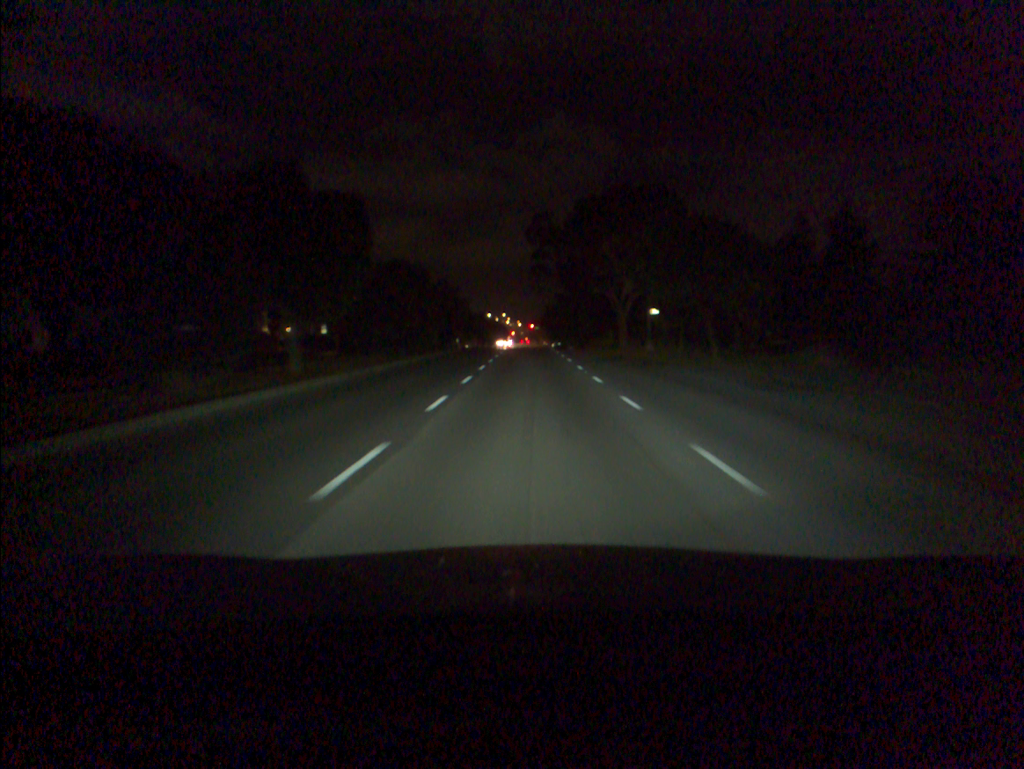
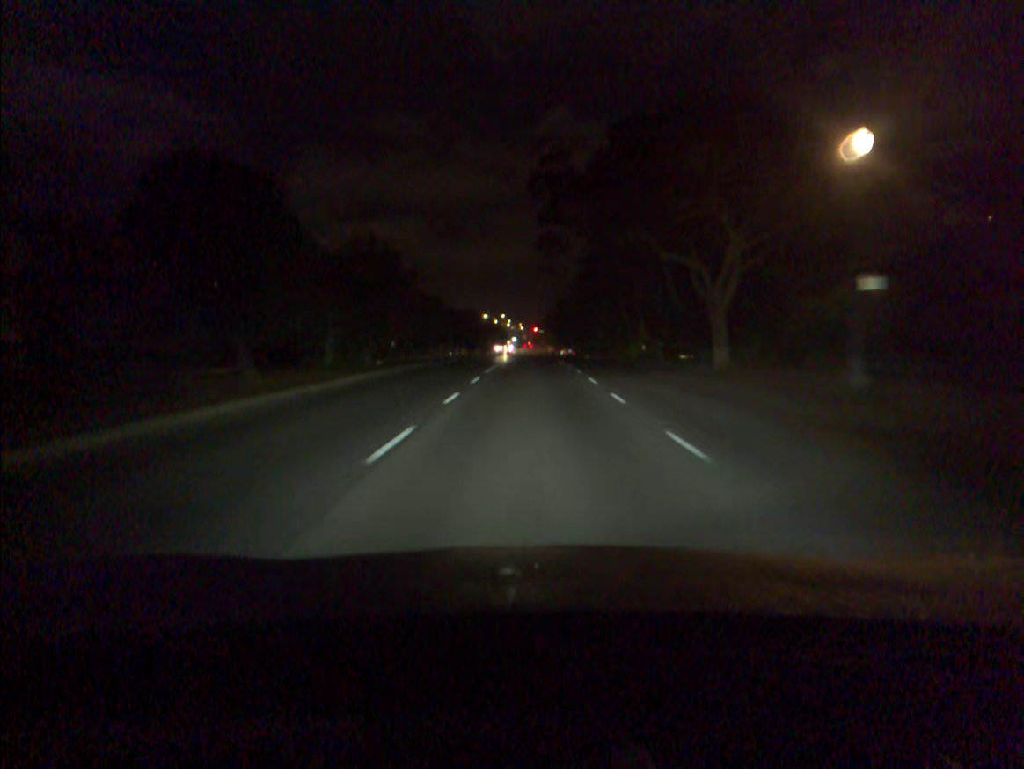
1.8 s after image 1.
(0.0, +33.7) m; 0°
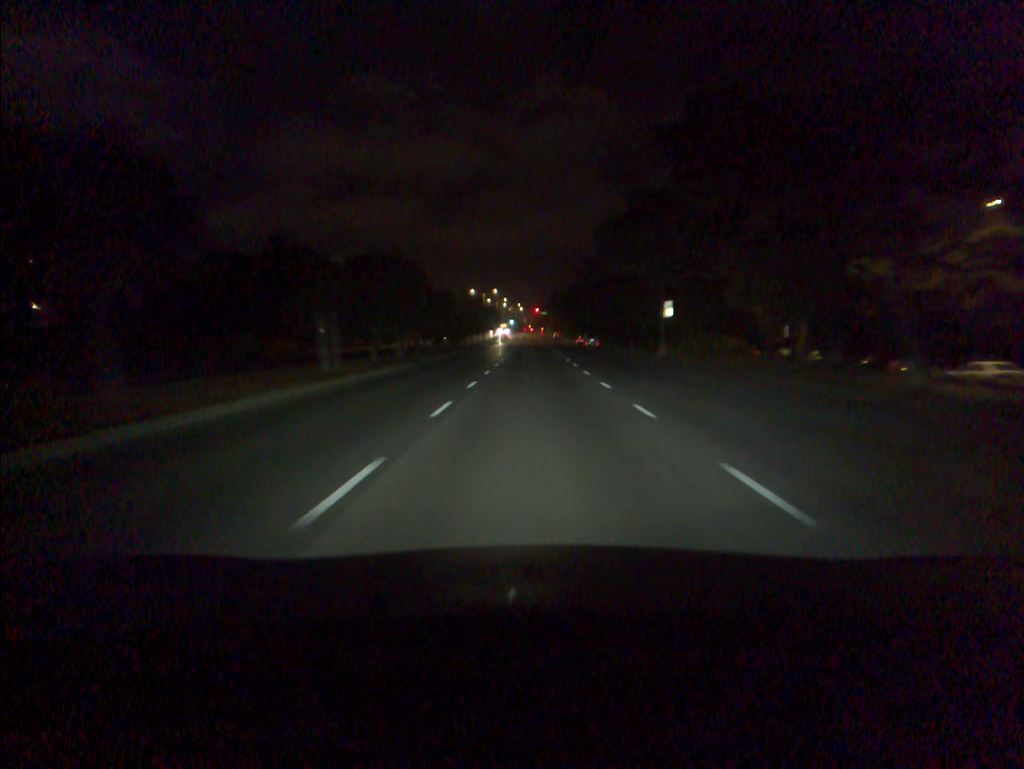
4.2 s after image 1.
(-0.1, +45.7) m; 0°
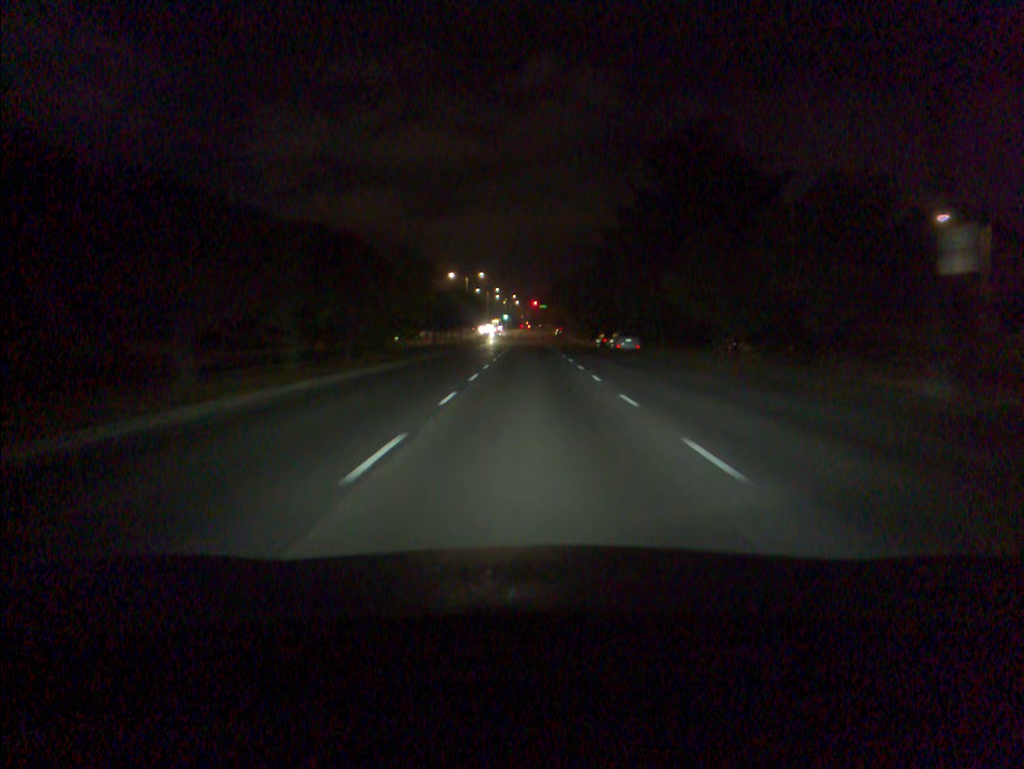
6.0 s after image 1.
(+0.1, +34.7) m; 0°
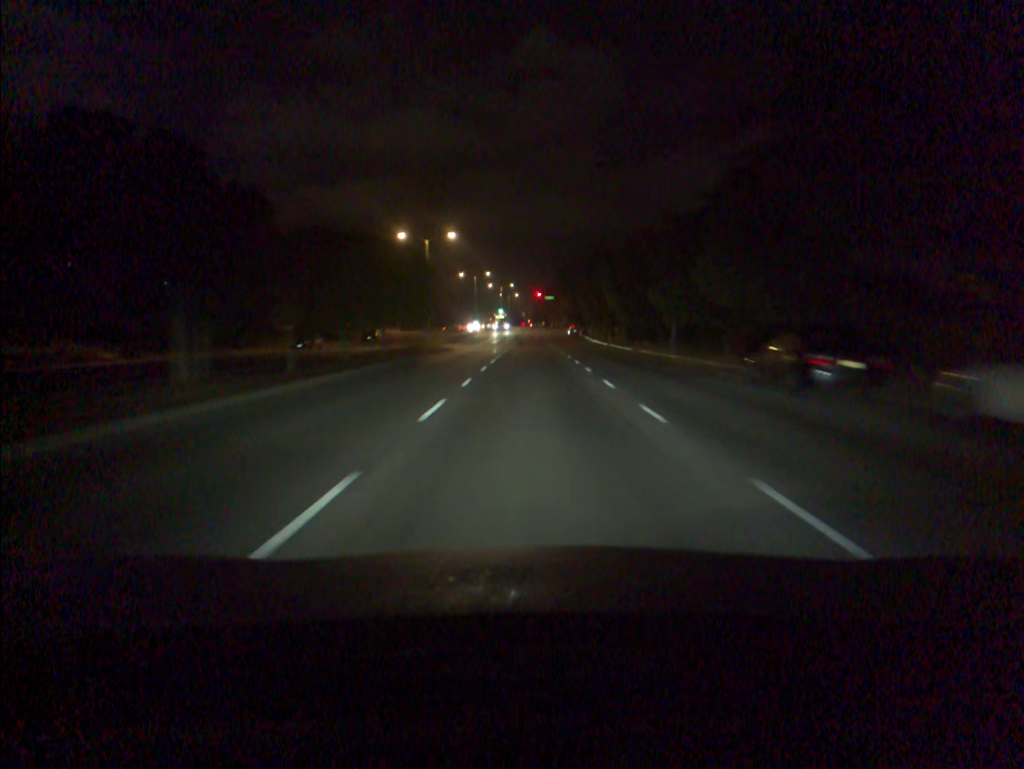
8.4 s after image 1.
(0.0, +46.1) m; 0°
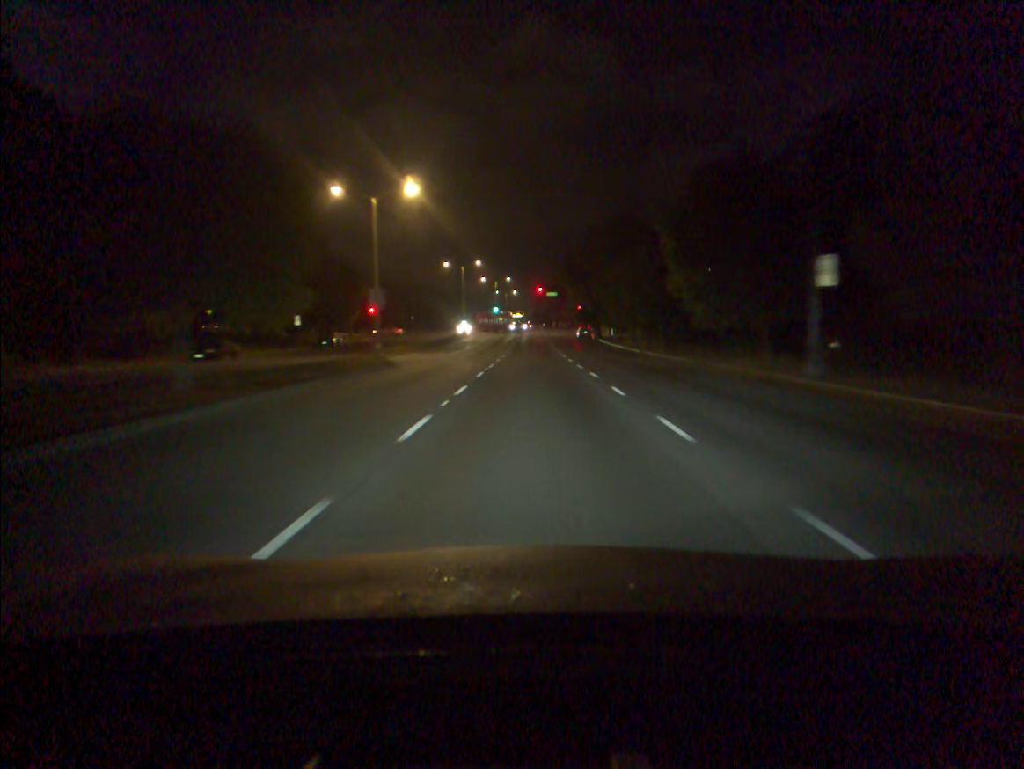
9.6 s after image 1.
(0.0, +23.0) m; 0°
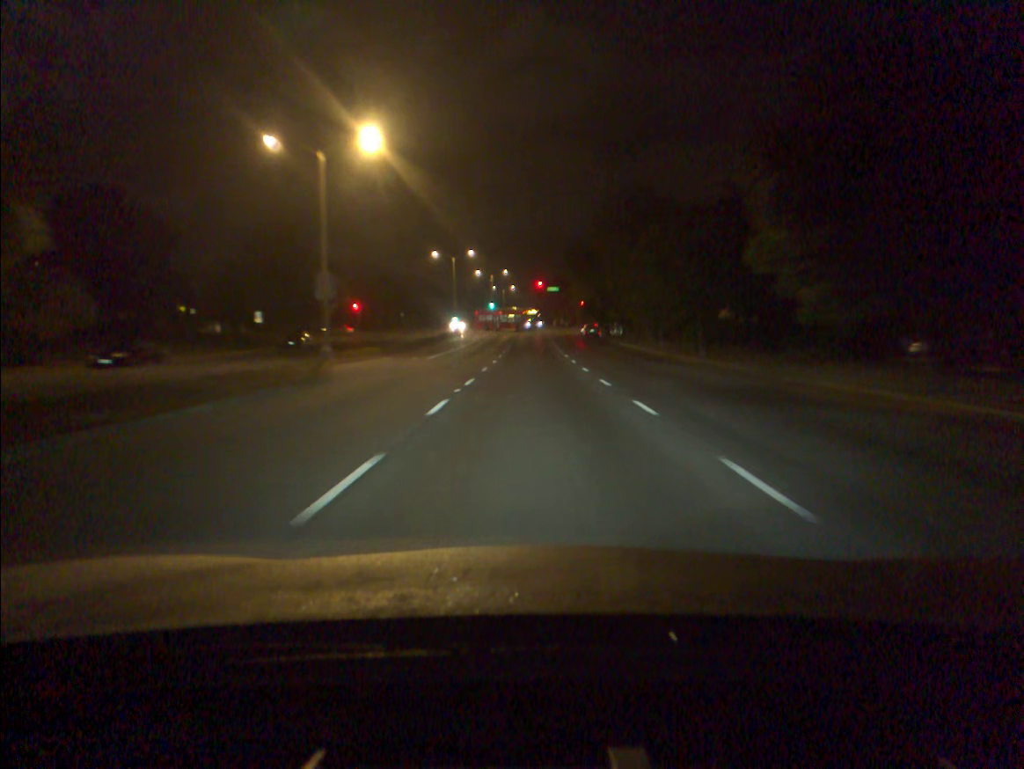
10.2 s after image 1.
(0.0, +11.5) m; 0°
